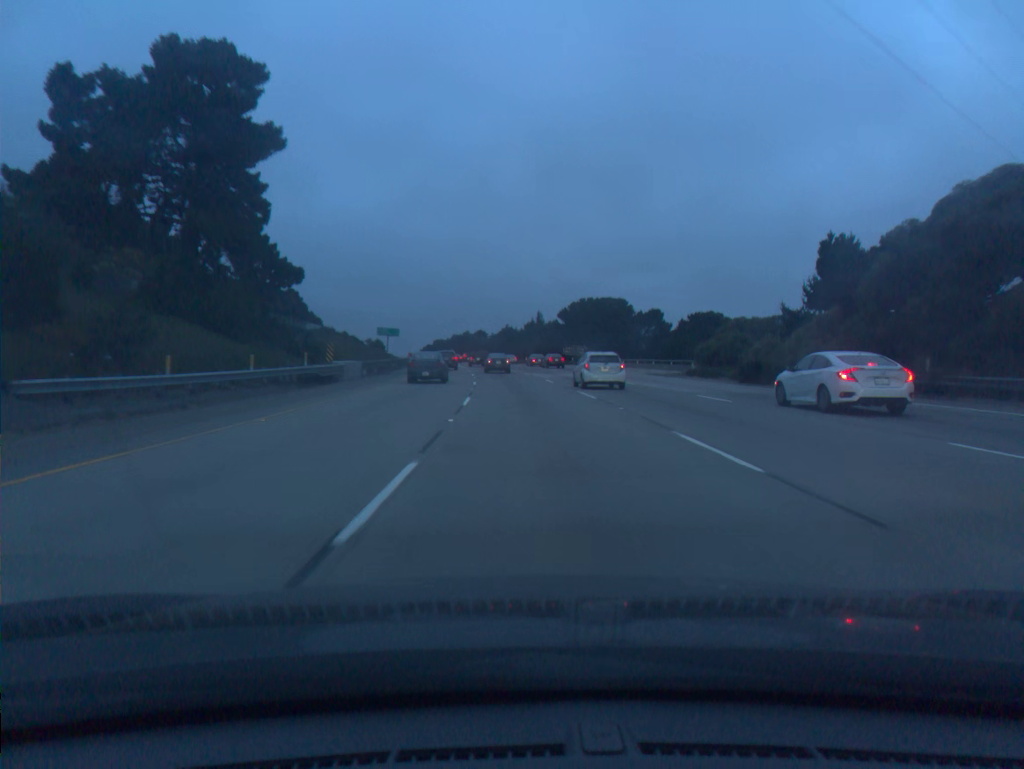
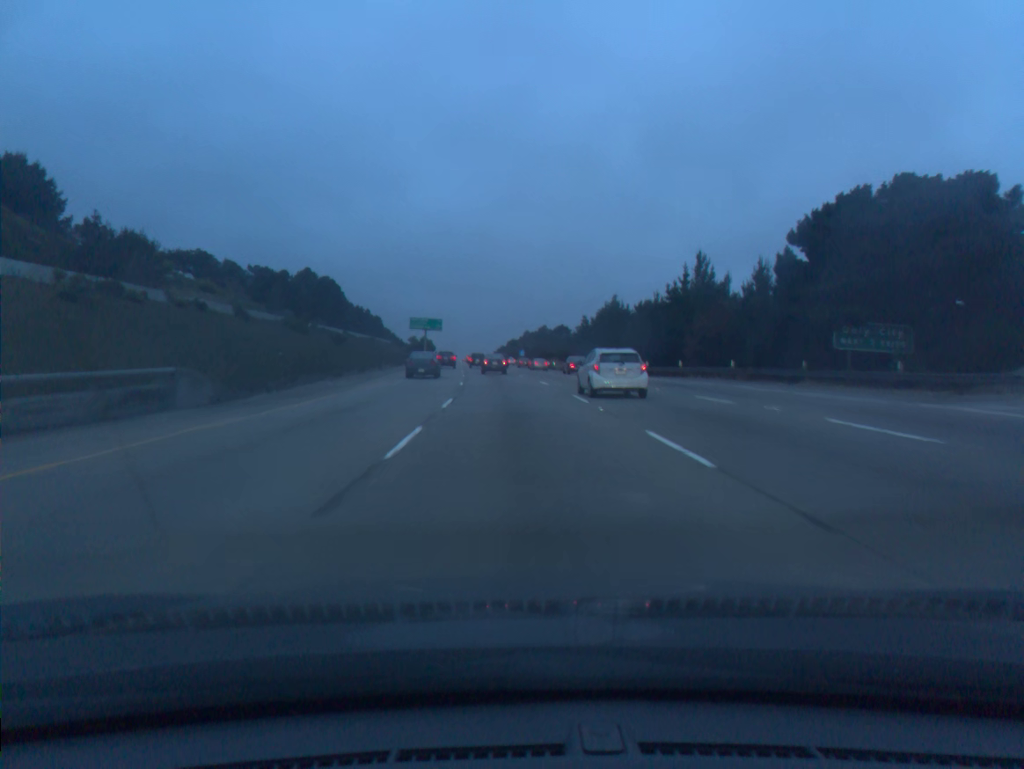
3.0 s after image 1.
(-4.0, +83.3) m; -6°
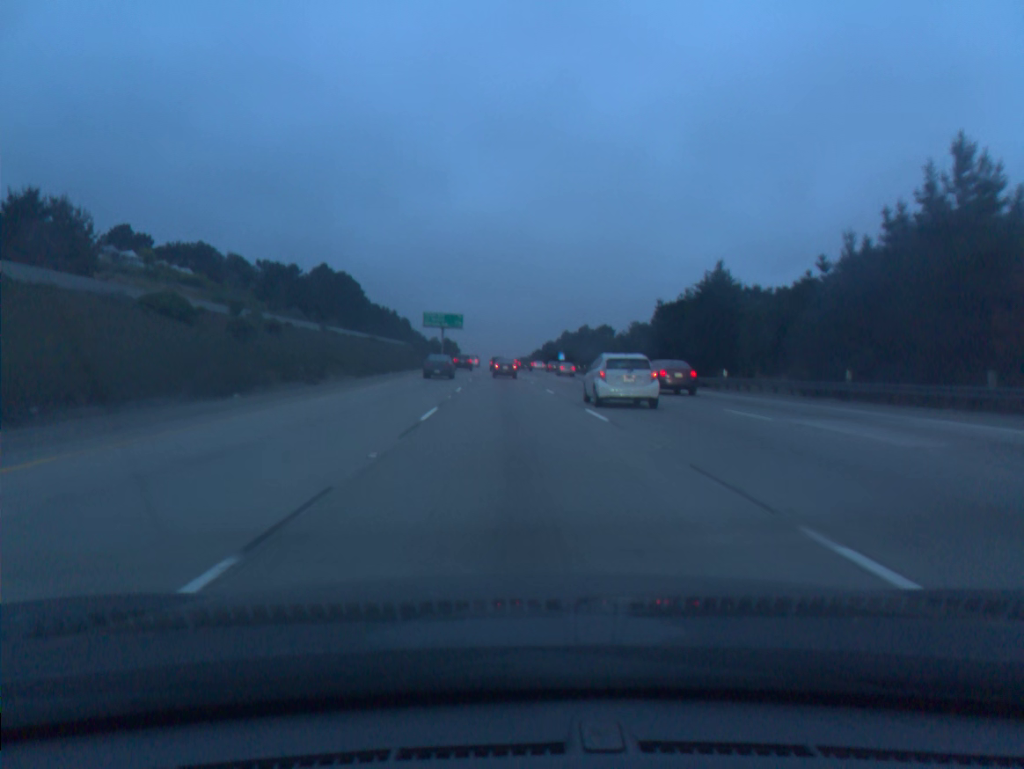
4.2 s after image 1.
(-0.7, +32.5) m; -3°
